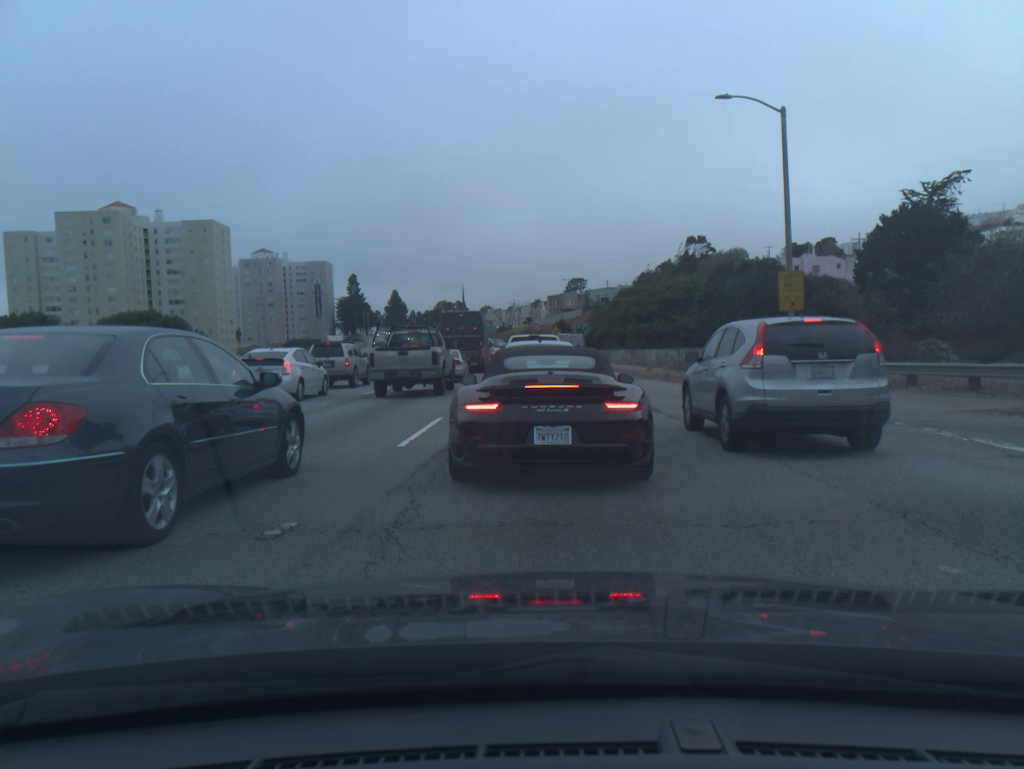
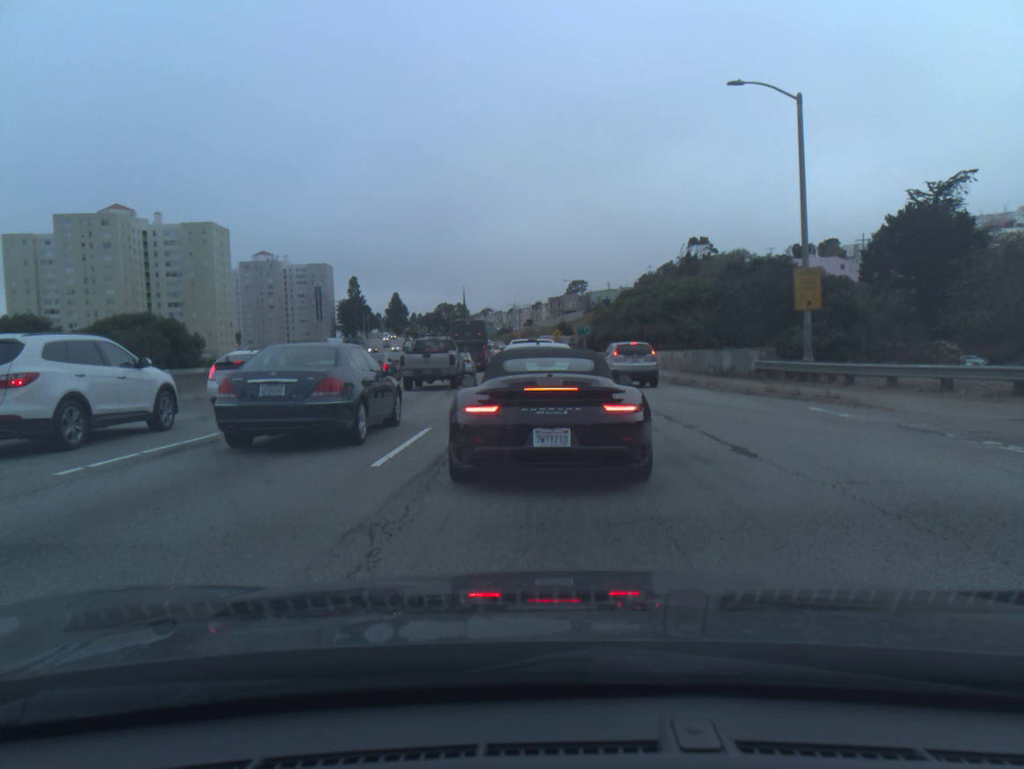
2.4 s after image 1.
(0.0, +1.6) m; 0°
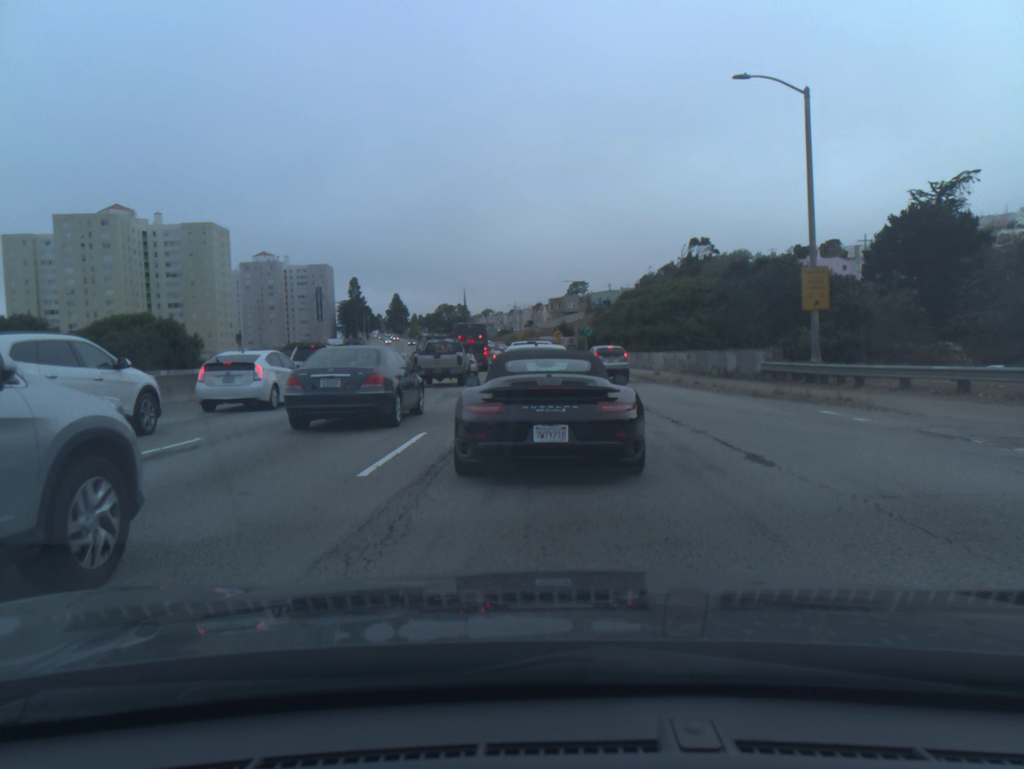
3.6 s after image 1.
(0.0, +0.7) m; 0°
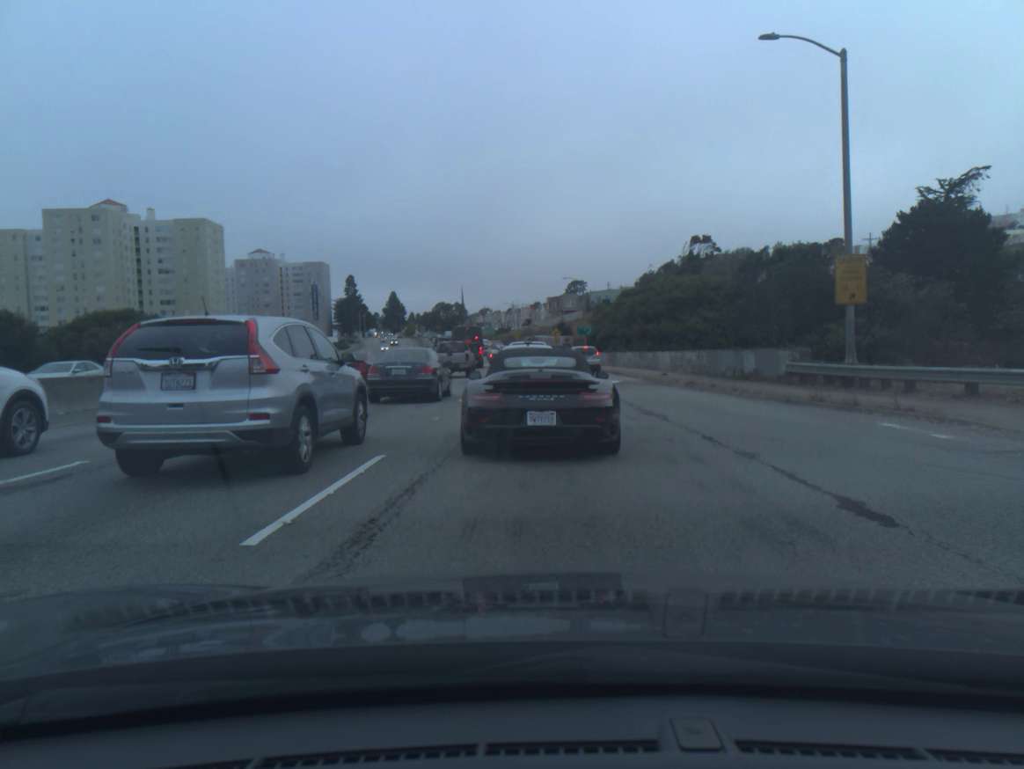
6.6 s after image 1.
(0.0, +3.0) m; 0°
